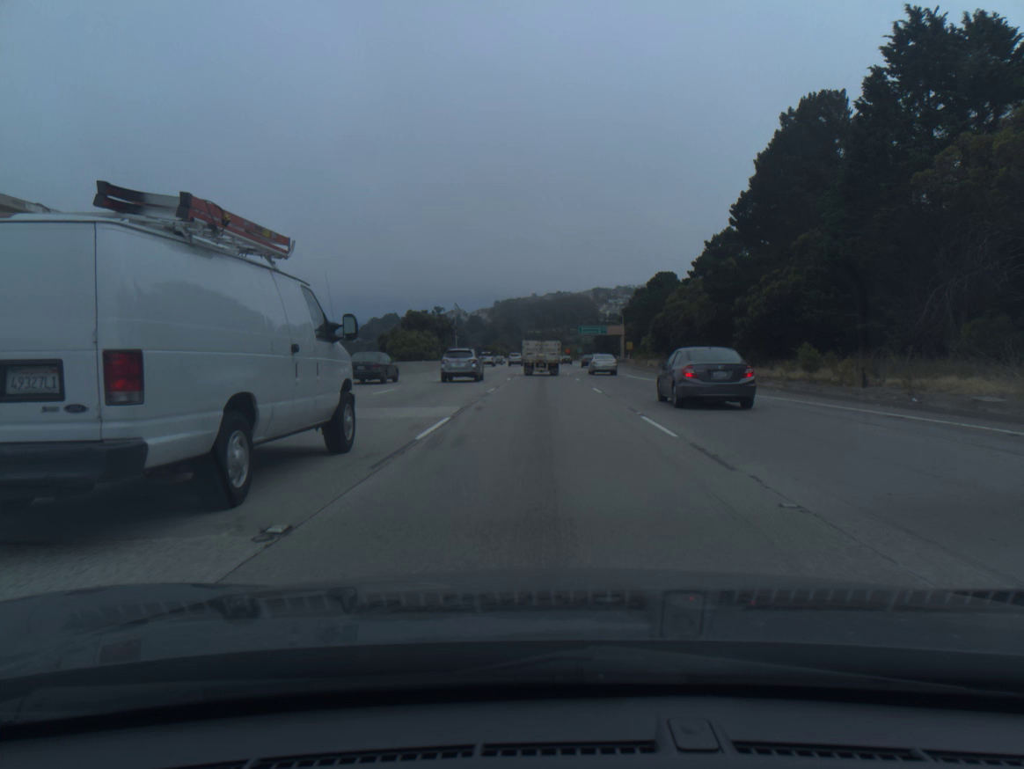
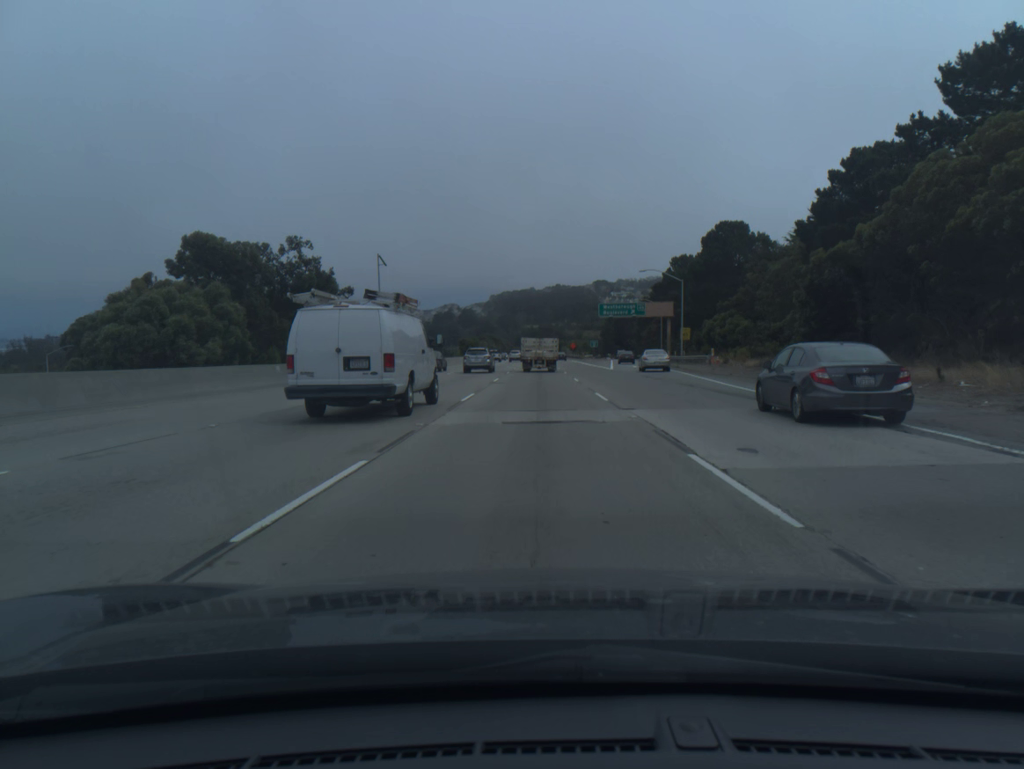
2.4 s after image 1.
(+0.3, +64.5) m; 0°
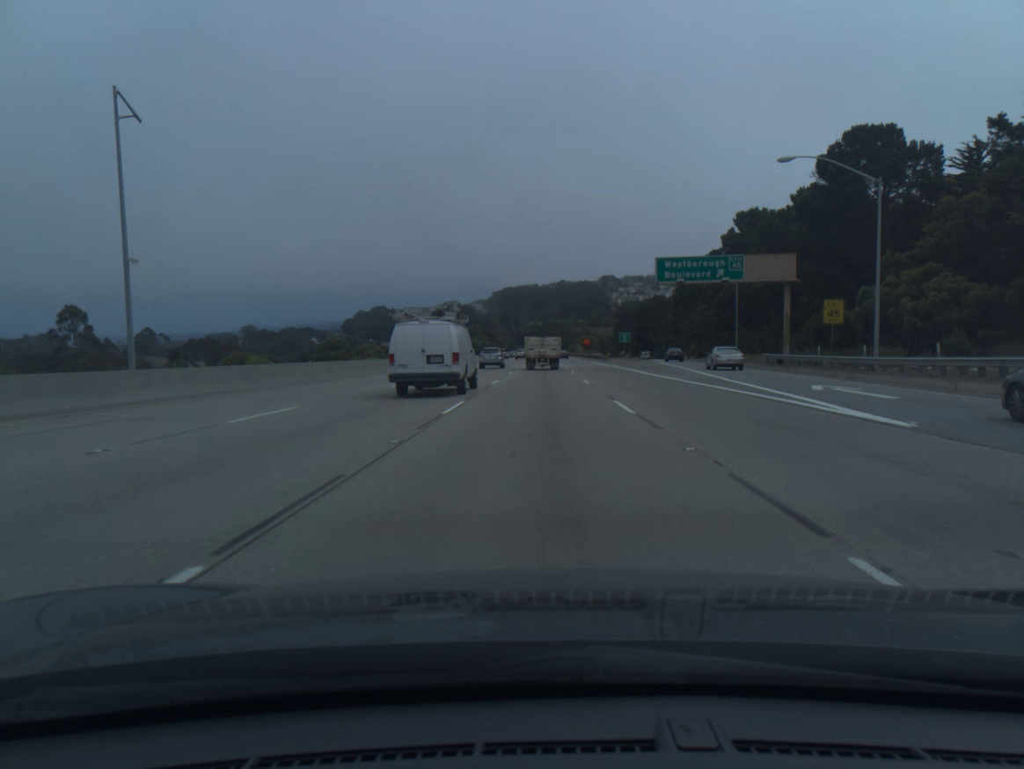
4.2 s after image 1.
(-0.2, +48.5) m; 0°
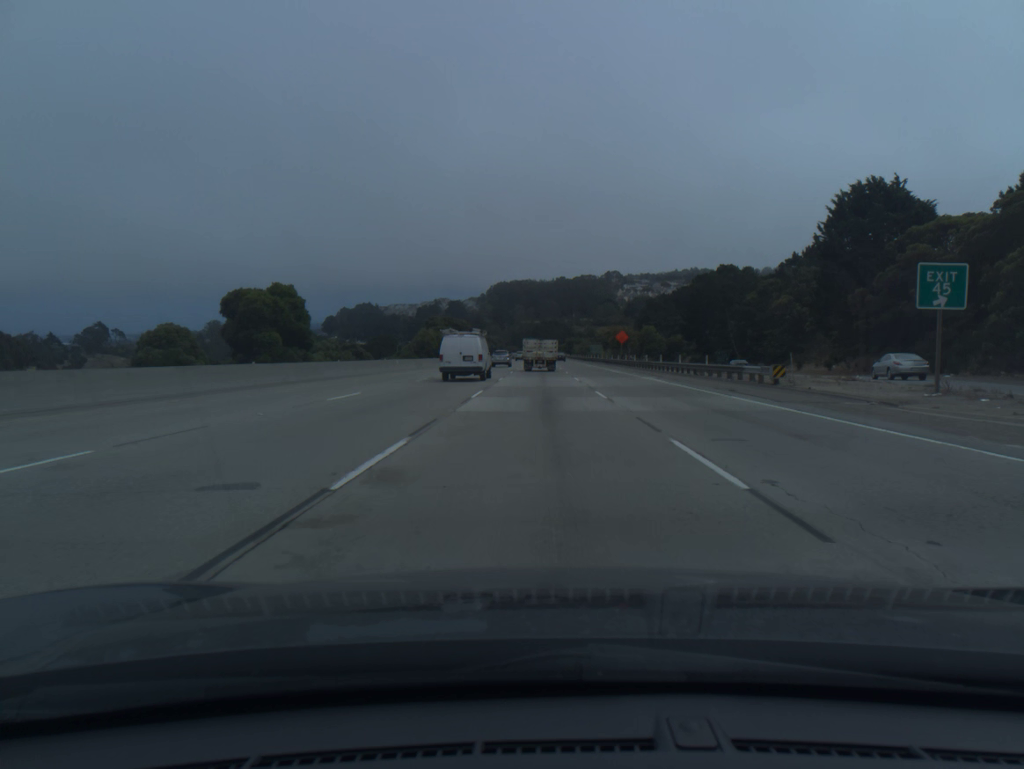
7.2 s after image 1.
(+0.1, +81.4) m; 0°
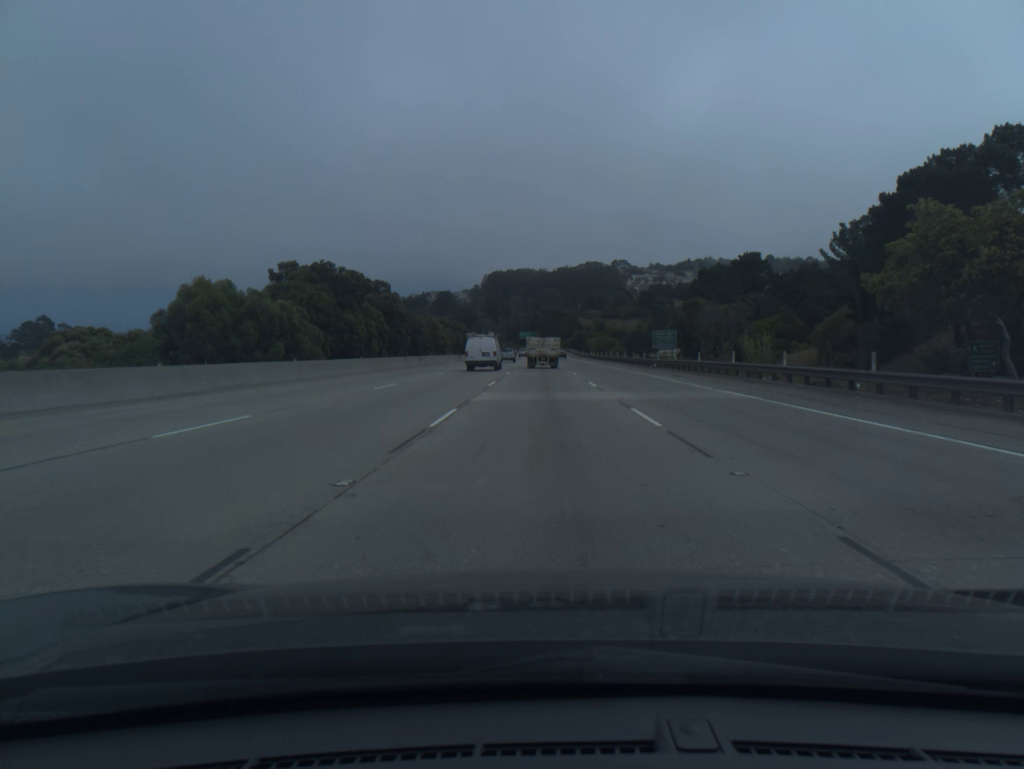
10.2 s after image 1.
(-0.2, +82.1) m; 0°
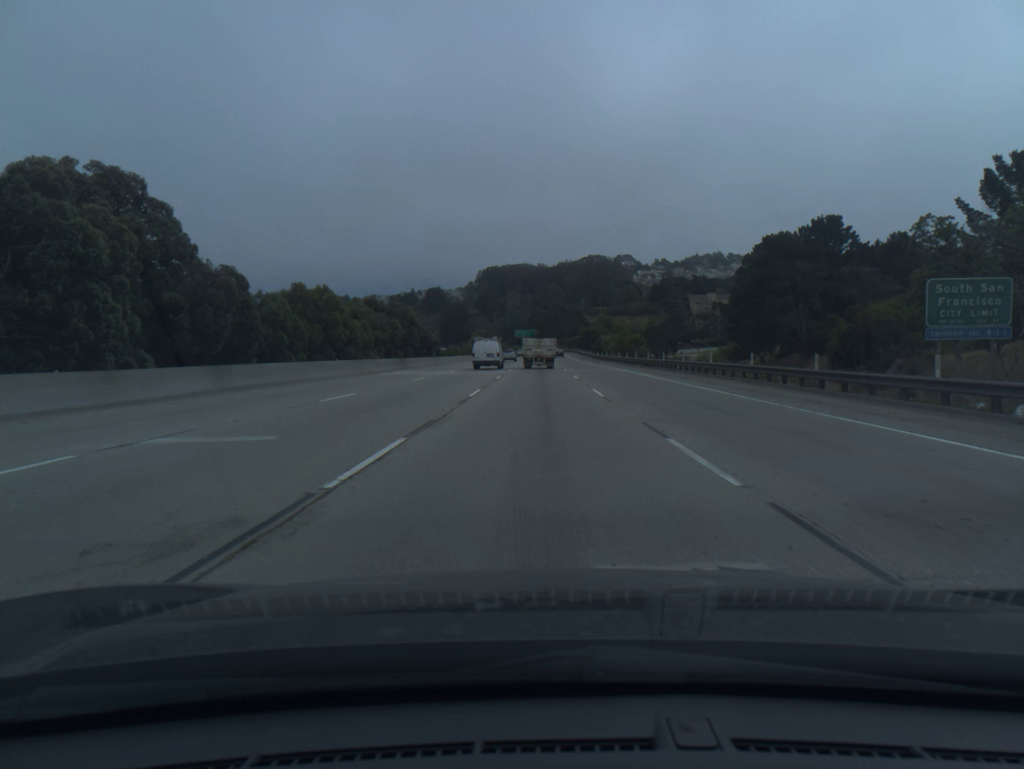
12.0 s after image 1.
(+0.1, +49.4) m; 0°
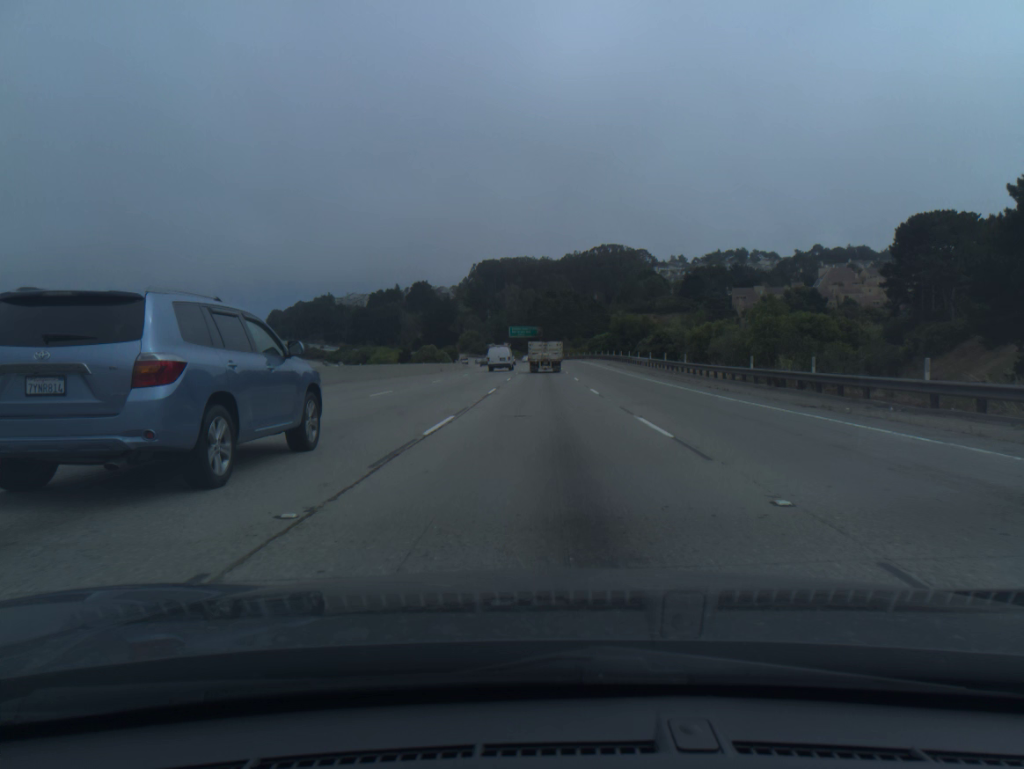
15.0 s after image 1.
(-0.3, +82.9) m; 0°
